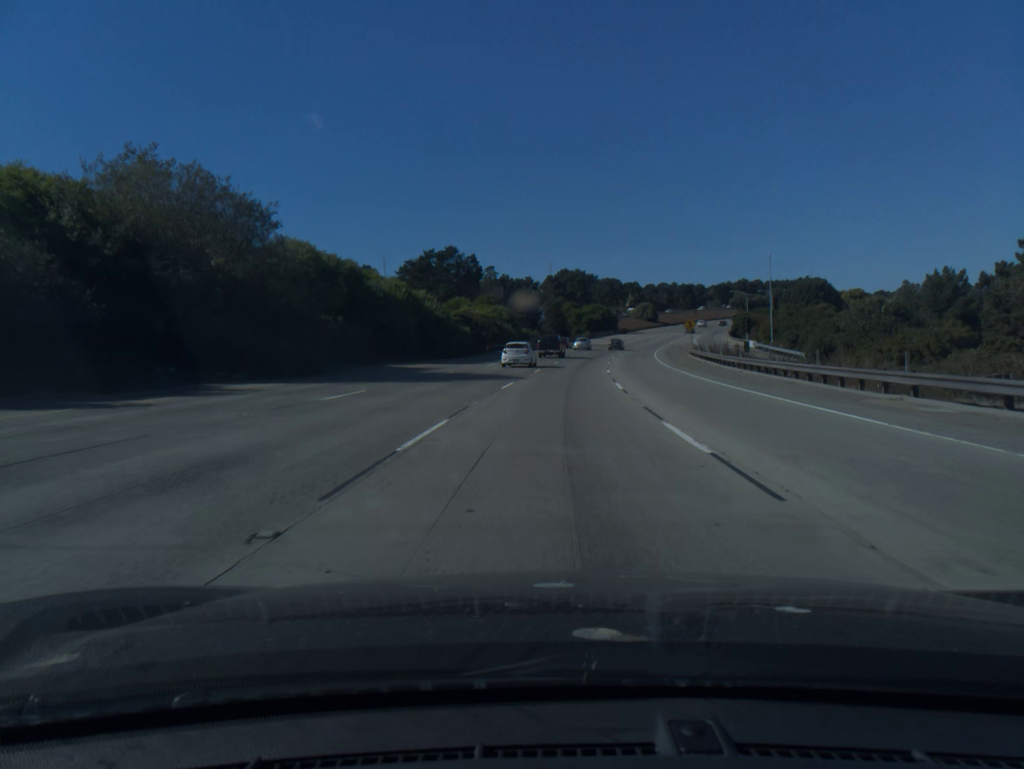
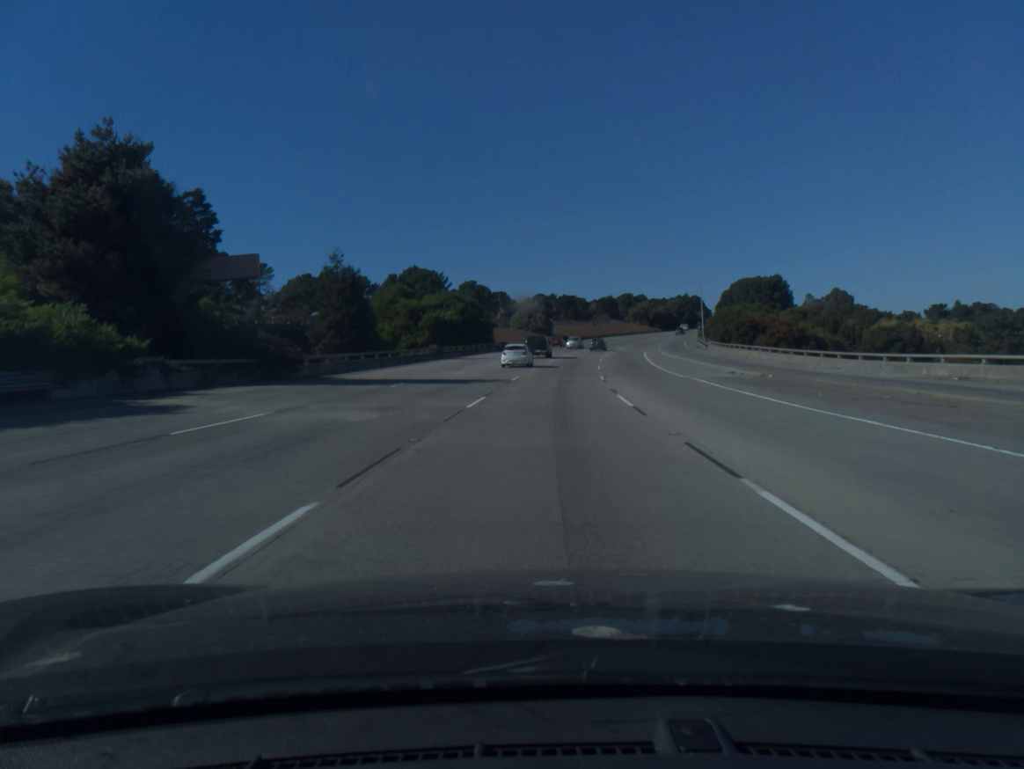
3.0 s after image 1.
(+7.8, +93.6) m; +10°
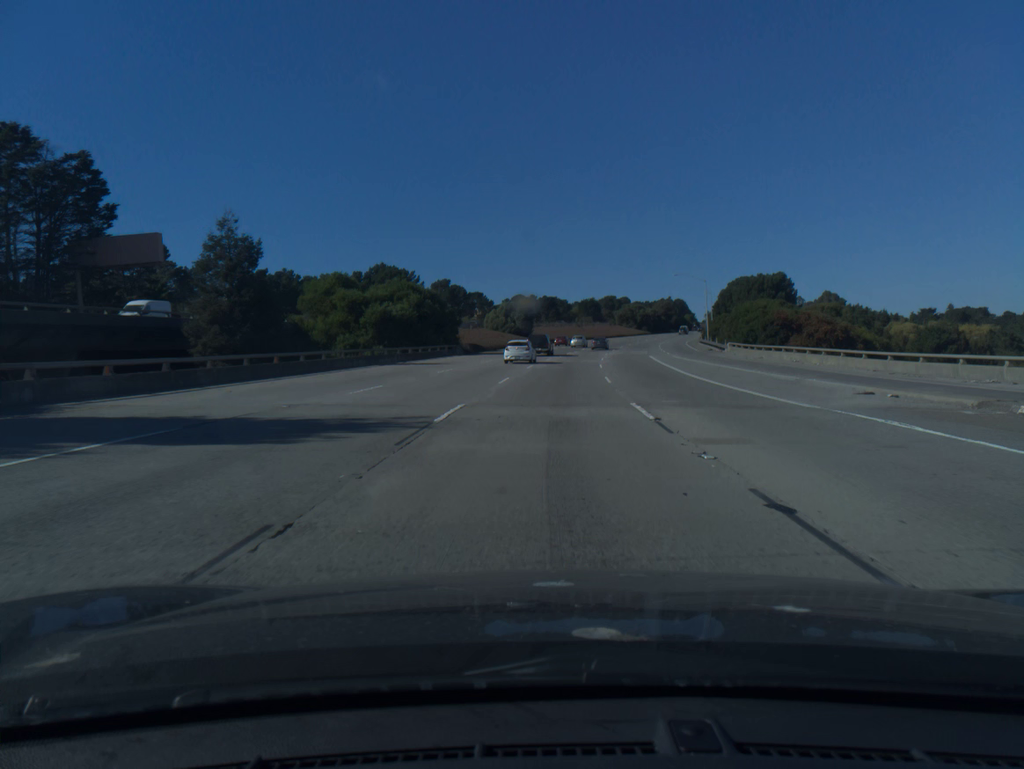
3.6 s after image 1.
(+0.3, +18.4) m; +2°
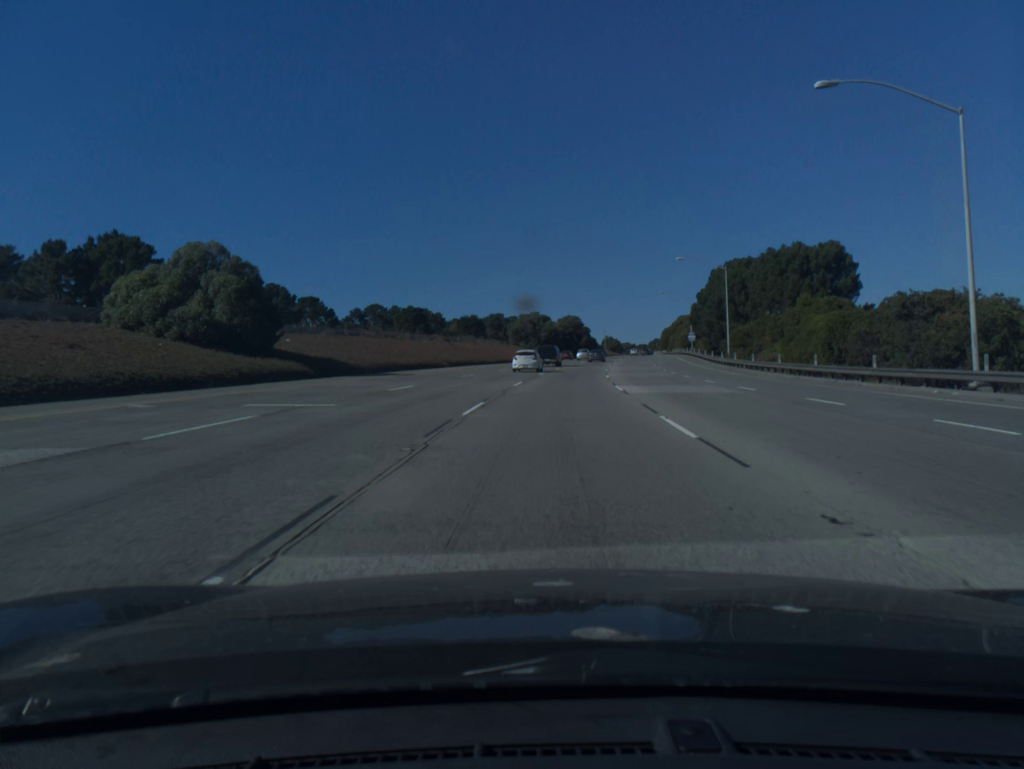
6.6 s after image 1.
(+6.2, +89.6) m; +9°
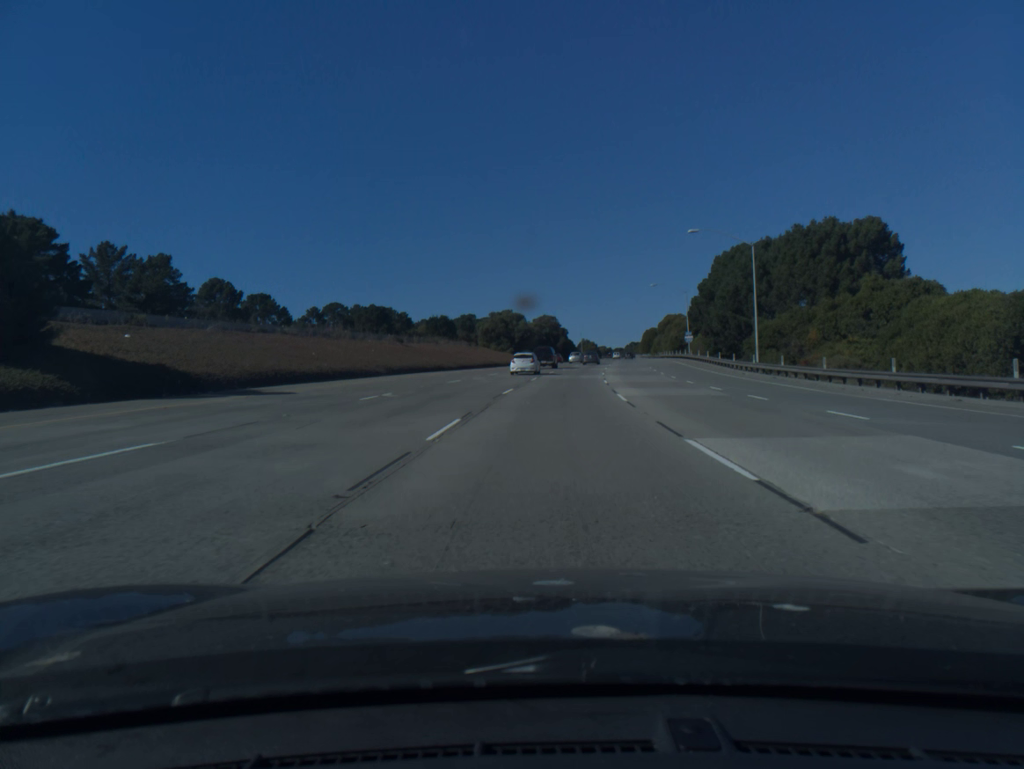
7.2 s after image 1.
(+0.3, +17.8) m; +2°
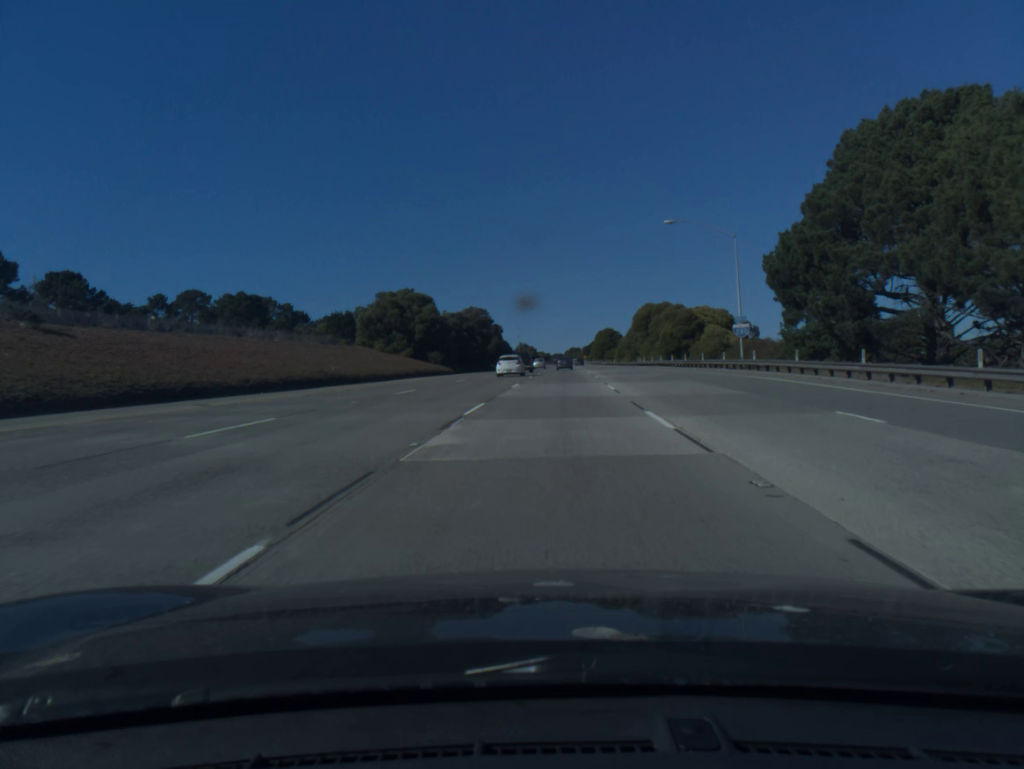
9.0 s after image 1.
(+2.2, +53.6) m; +5°
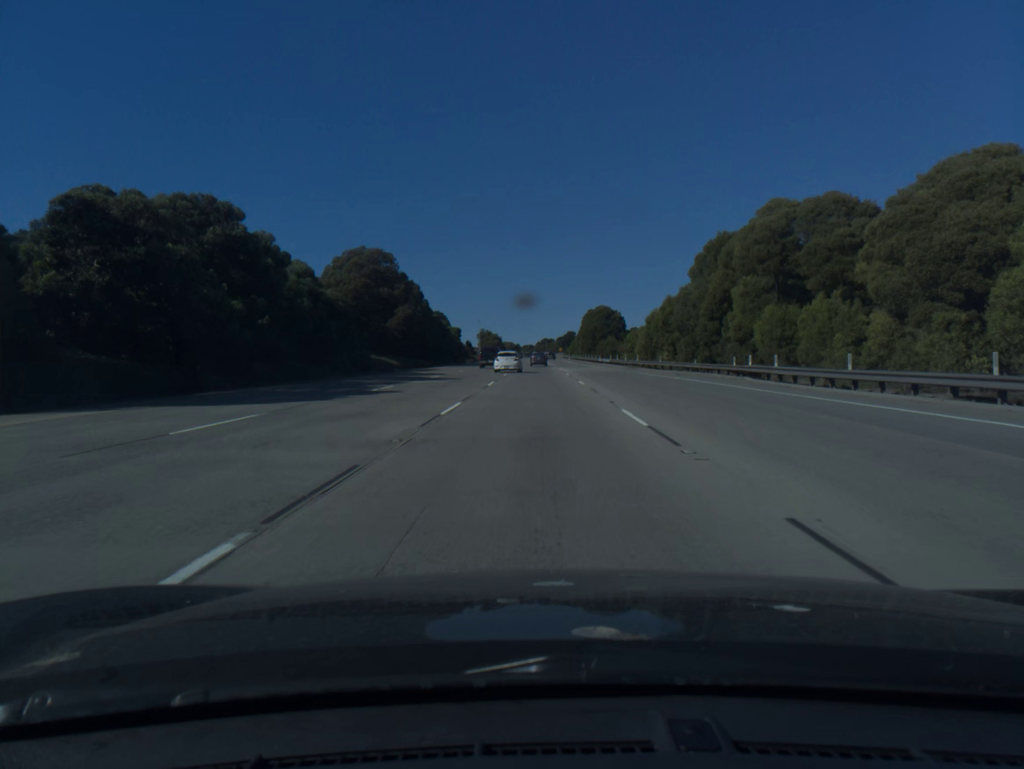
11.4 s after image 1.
(+2.2, +72.5) m; +2°
